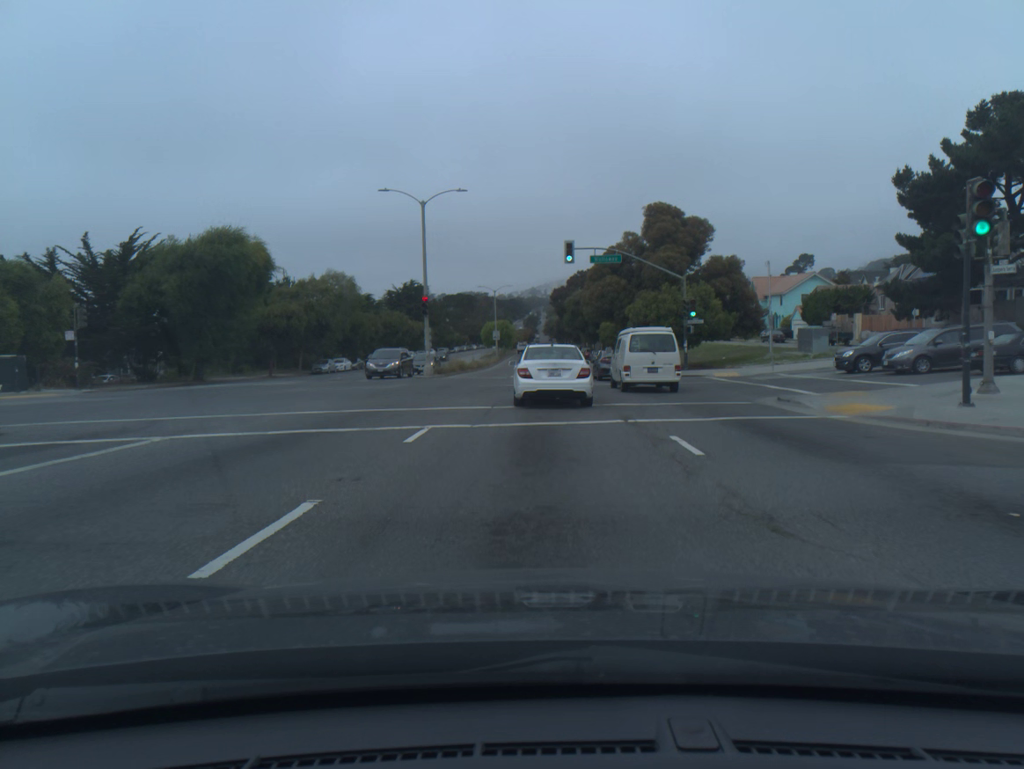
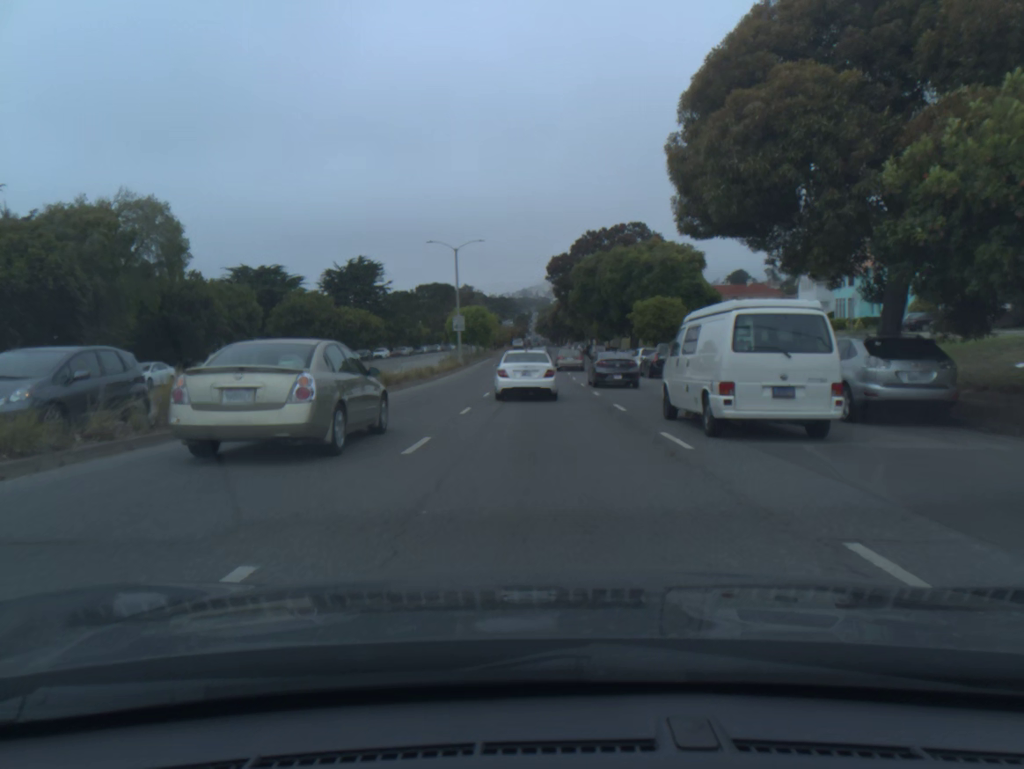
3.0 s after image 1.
(0.0, +41.4) m; +1°
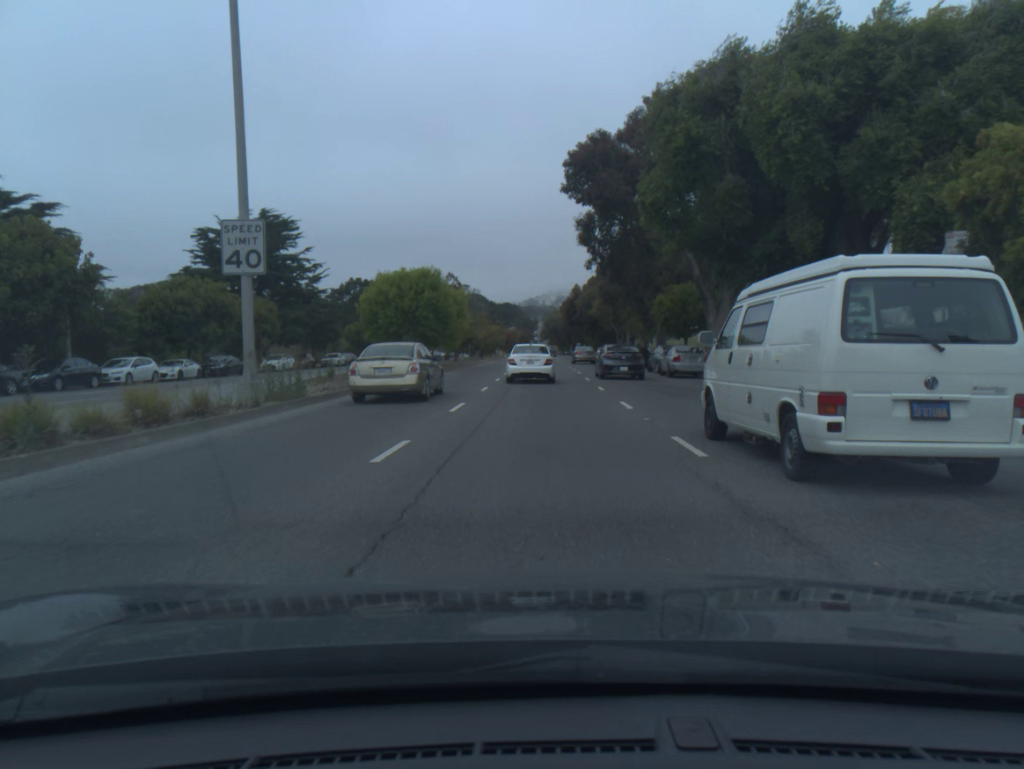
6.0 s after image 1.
(-0.1, +45.1) m; -1°
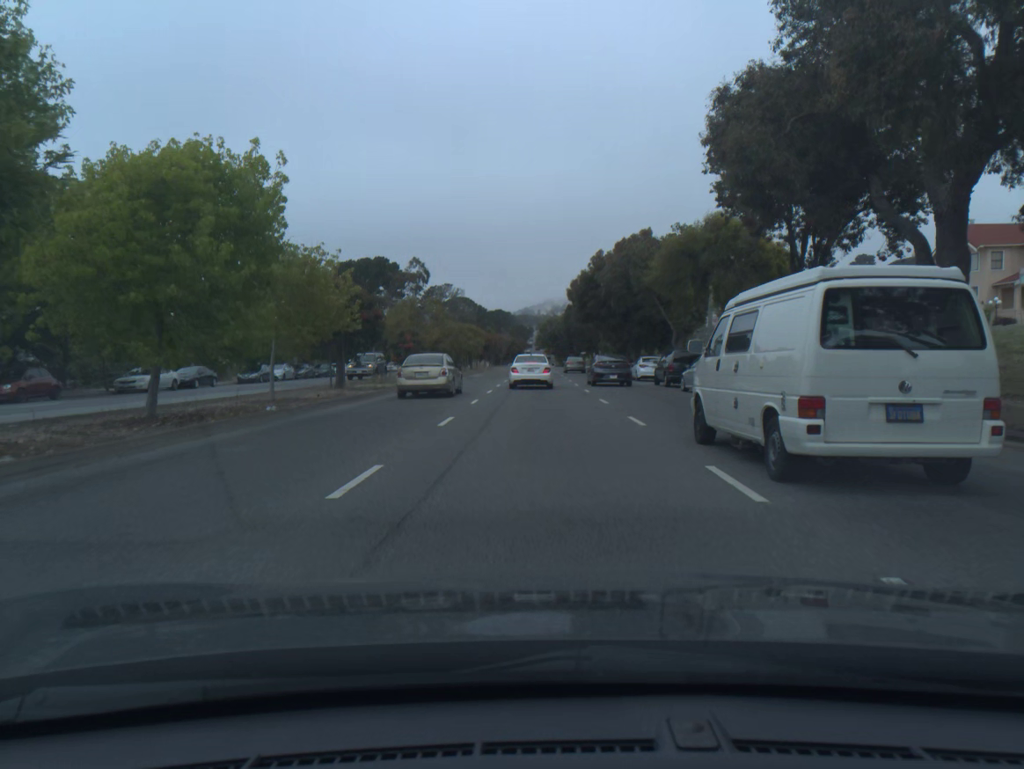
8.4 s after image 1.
(+0.1, +38.5) m; 0°
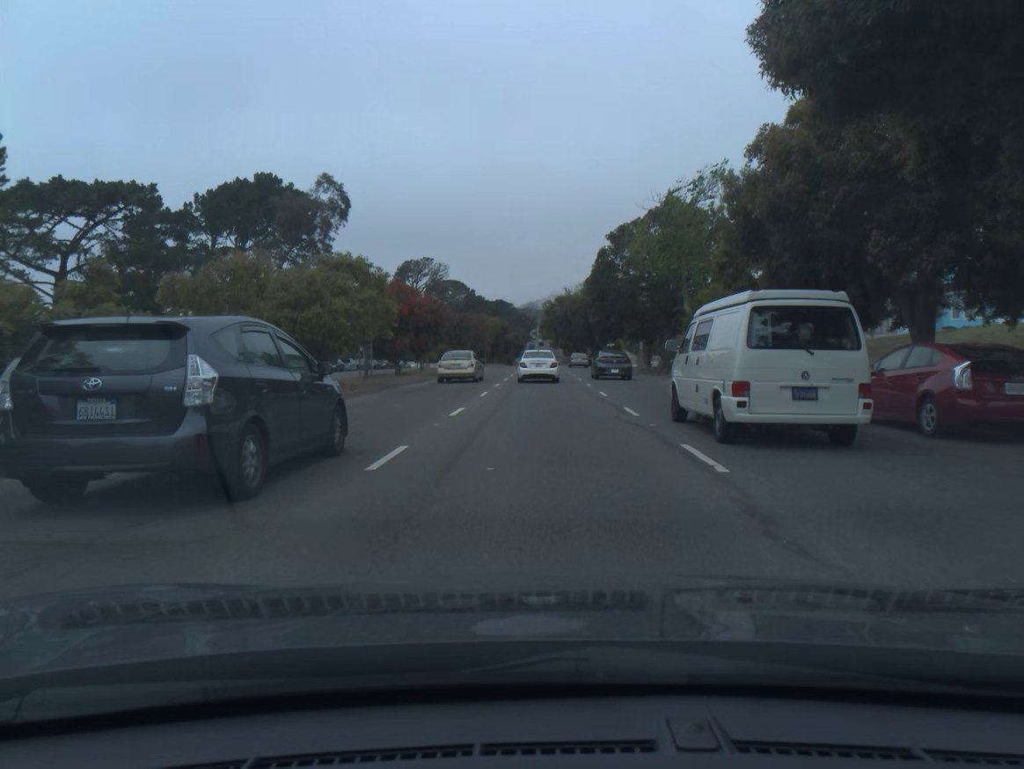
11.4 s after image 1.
(0.0, +49.2) m; 0°
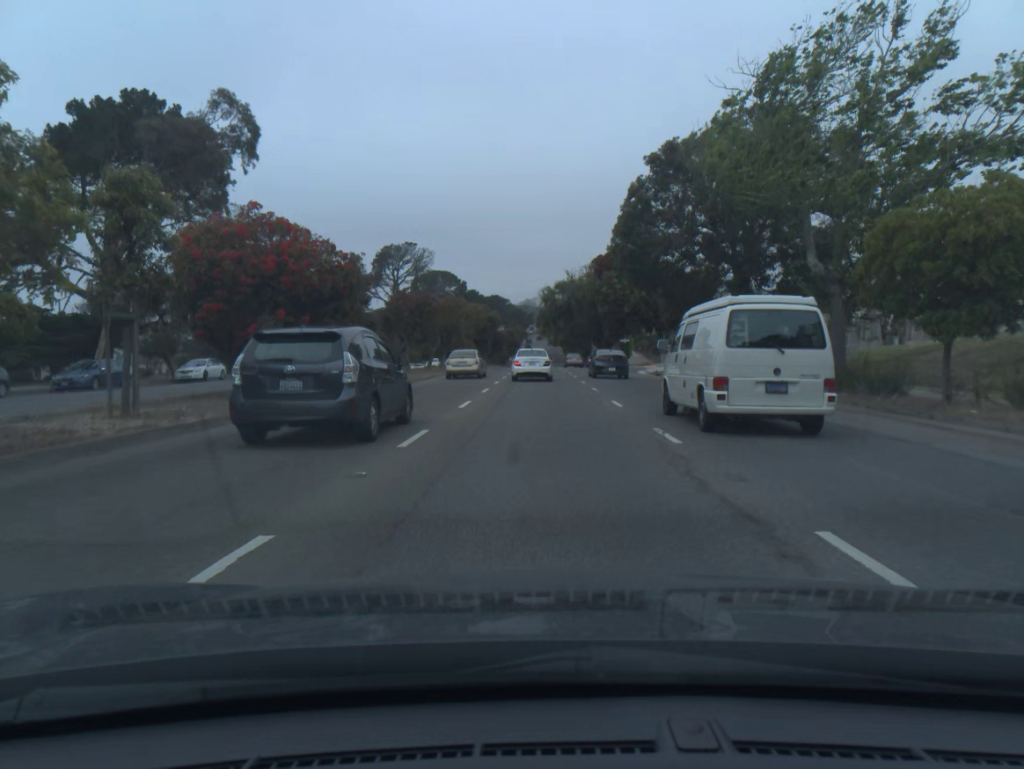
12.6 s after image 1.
(0.0, +19.9) m; 0°
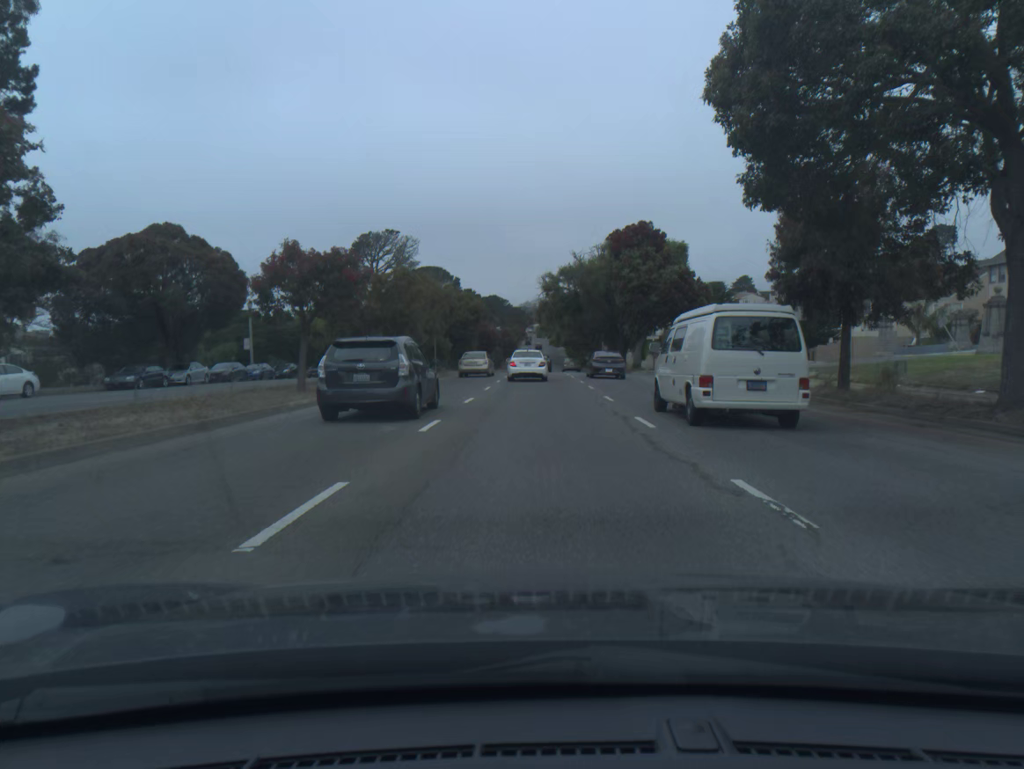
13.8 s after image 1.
(0.0, +19.9) m; 0°
